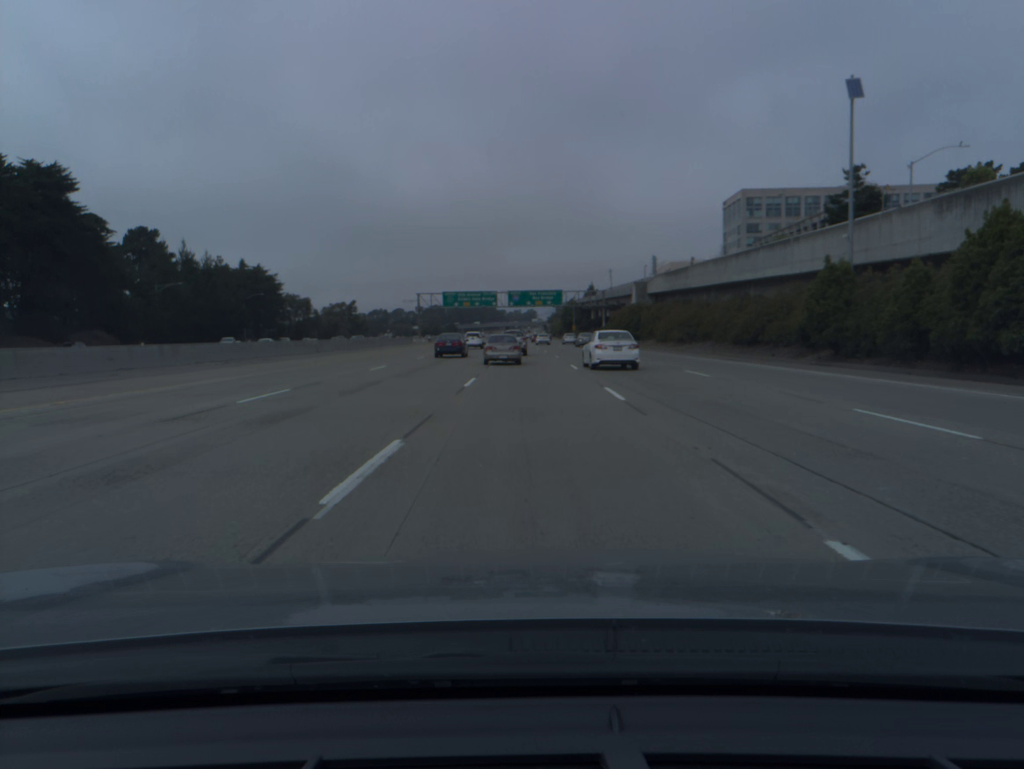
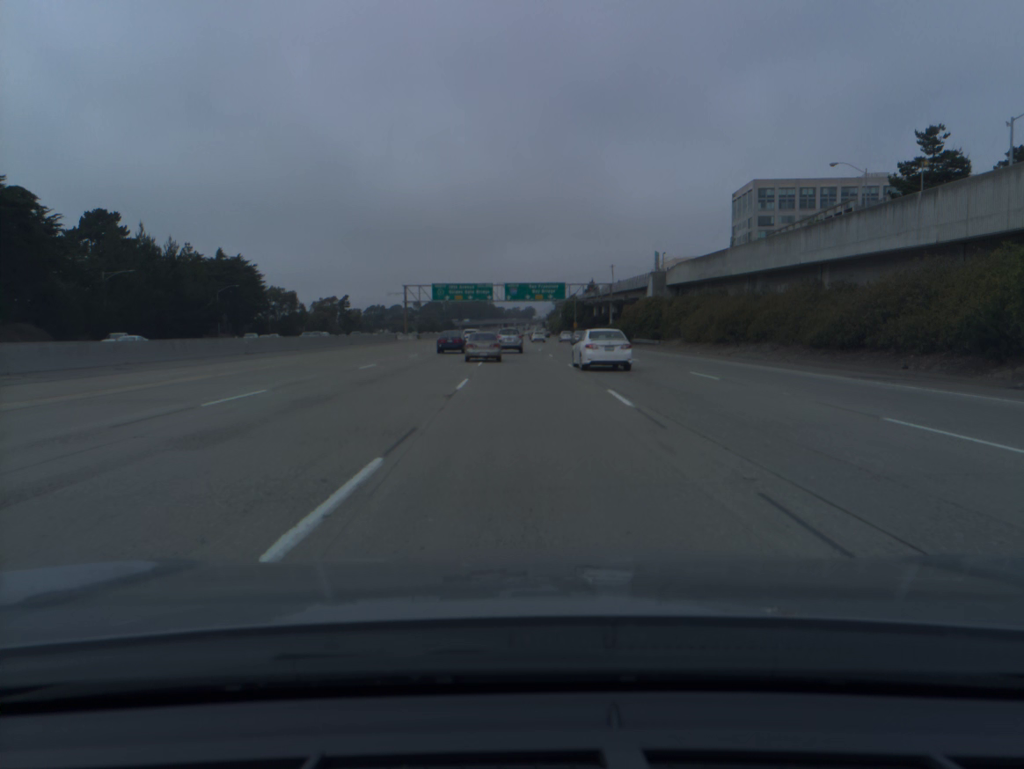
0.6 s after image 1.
(0.0, +16.0) m; 0°
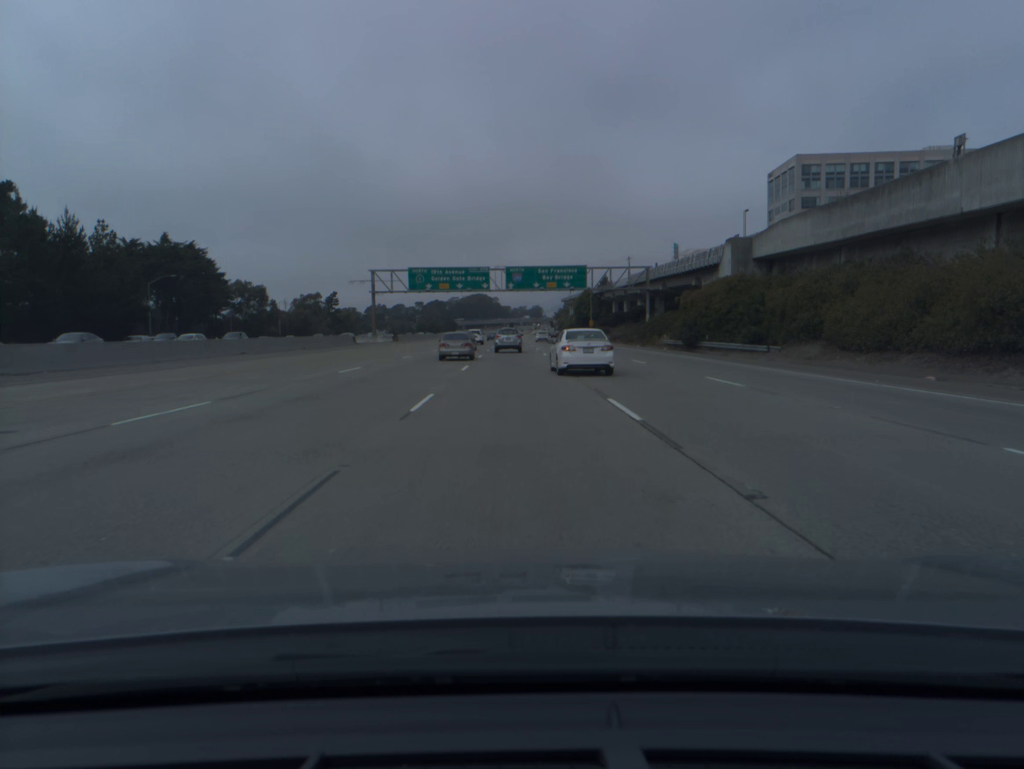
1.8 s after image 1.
(0.0, +31.6) m; 0°
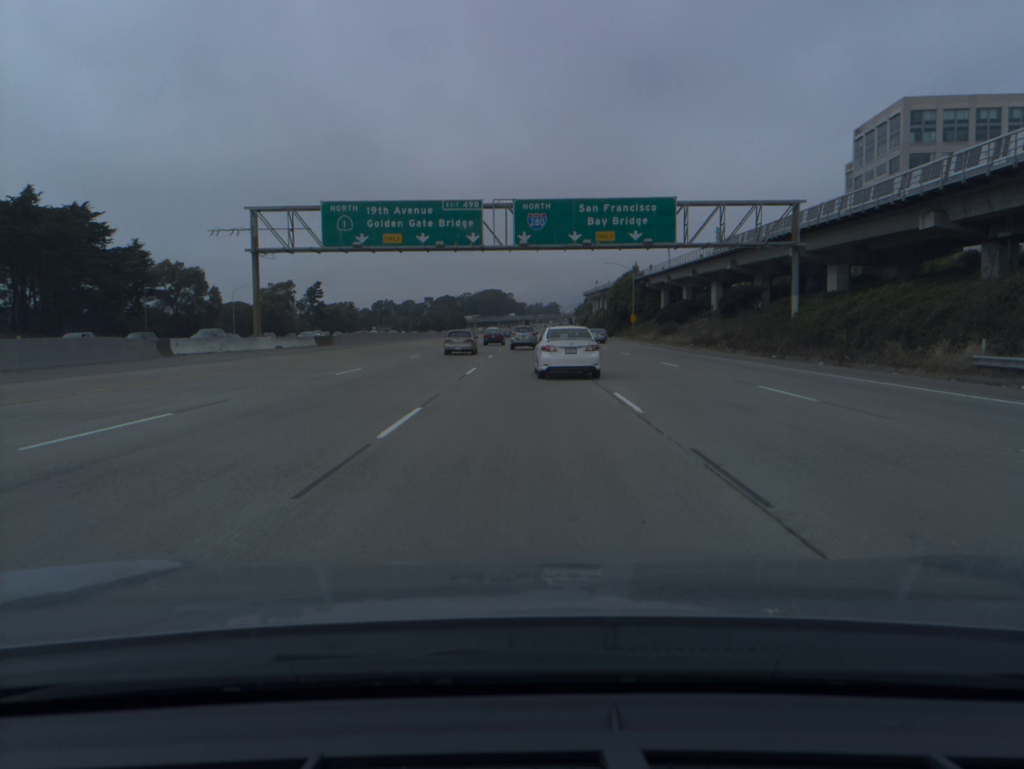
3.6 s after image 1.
(-0.6, +46.8) m; -1°
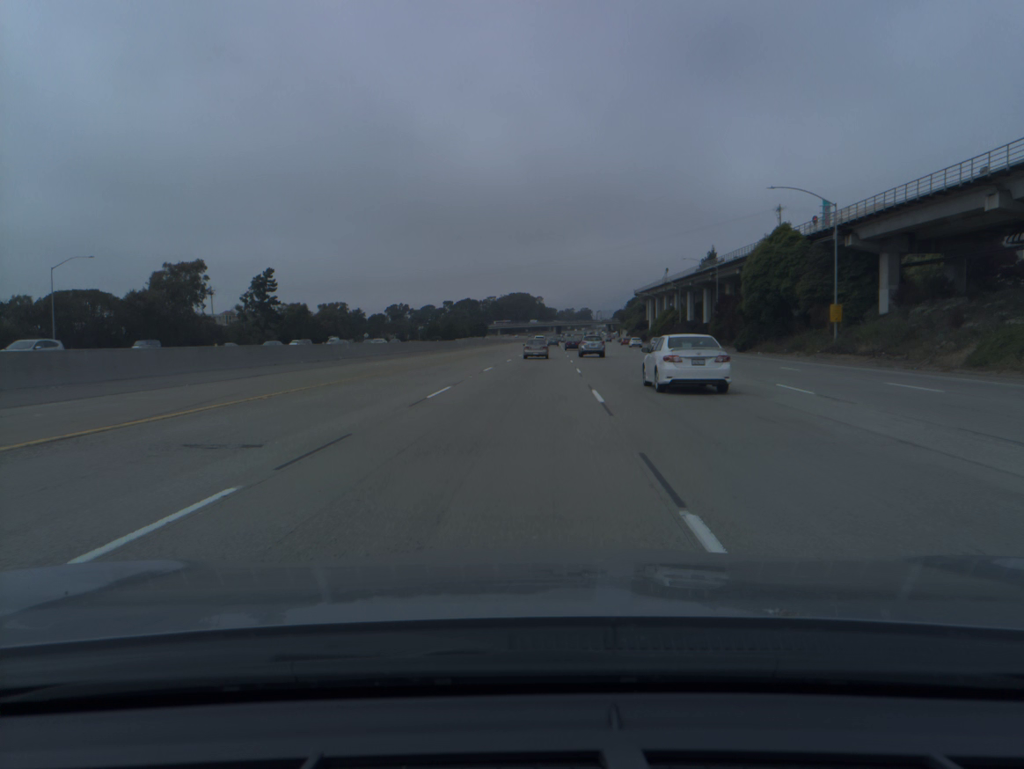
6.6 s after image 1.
(-2.5, +78.6) m; -2°
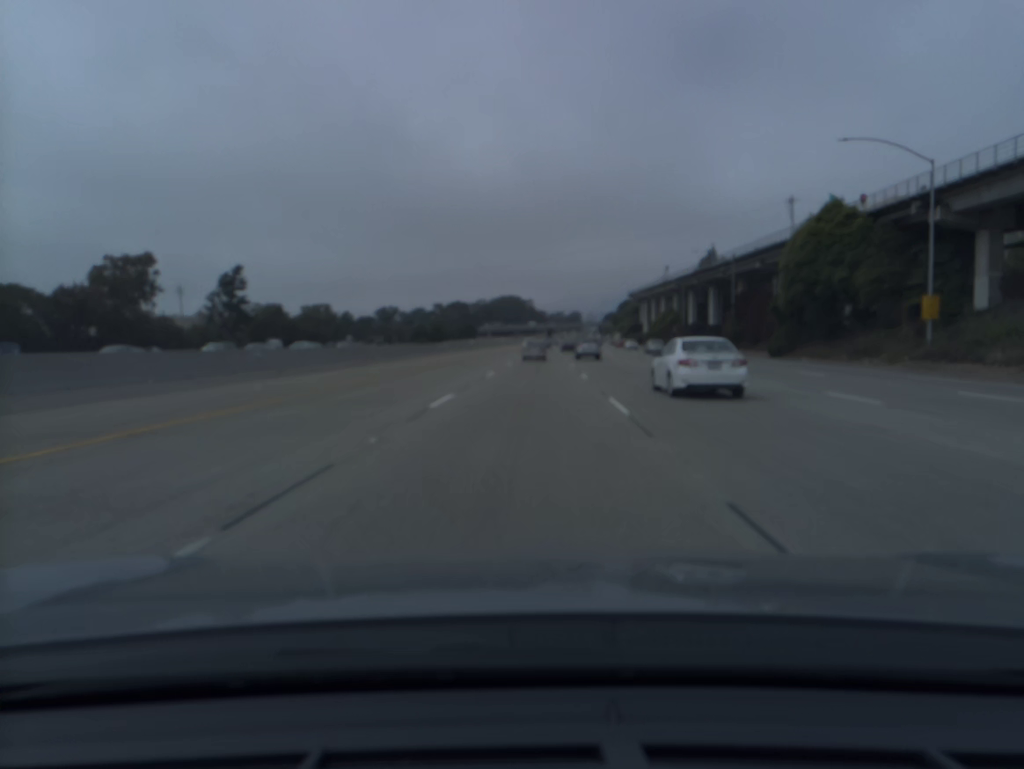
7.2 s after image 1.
(+0.1, +16.7) m; +1°
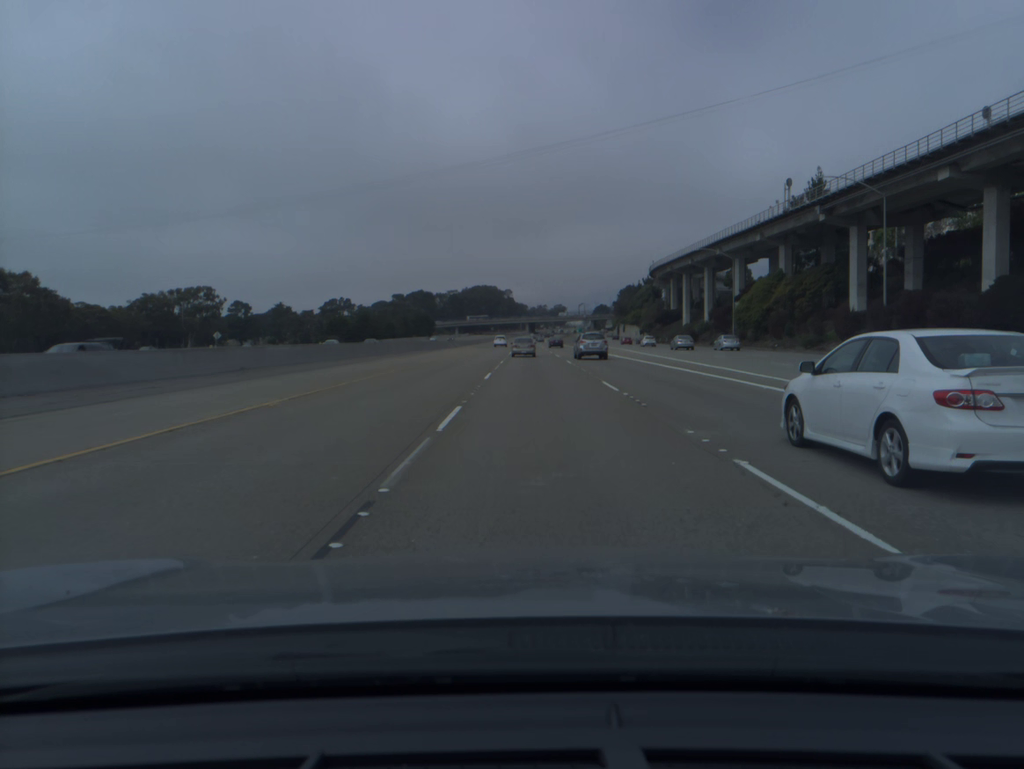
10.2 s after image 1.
(+1.9, +91.3) m; +2°
